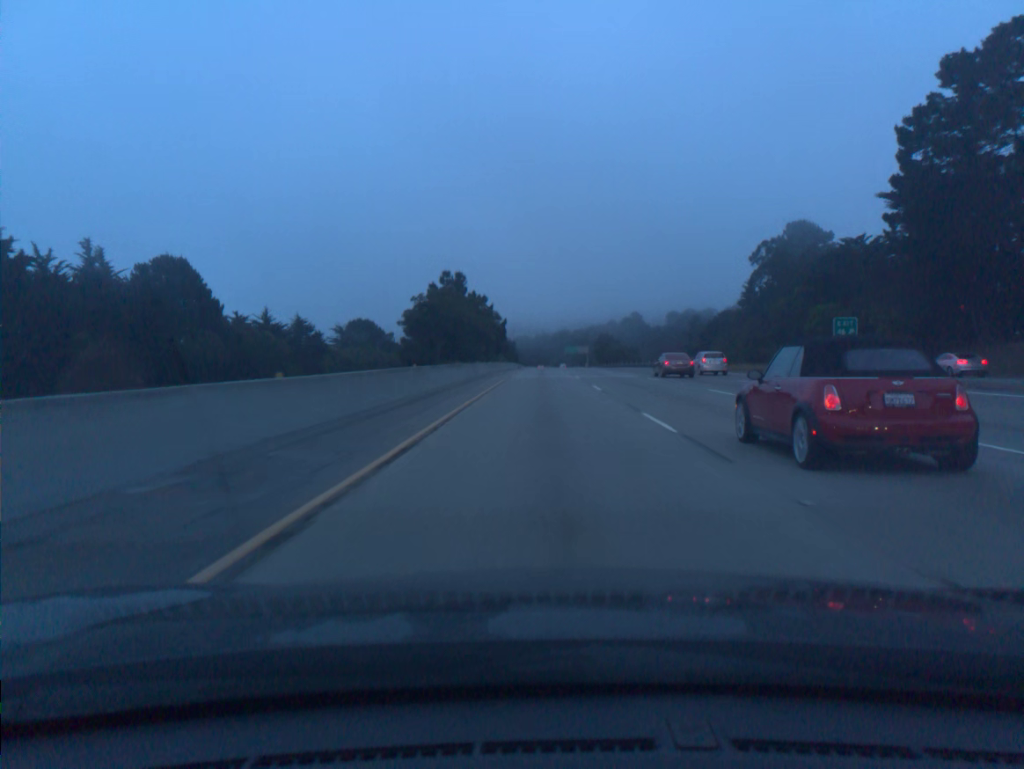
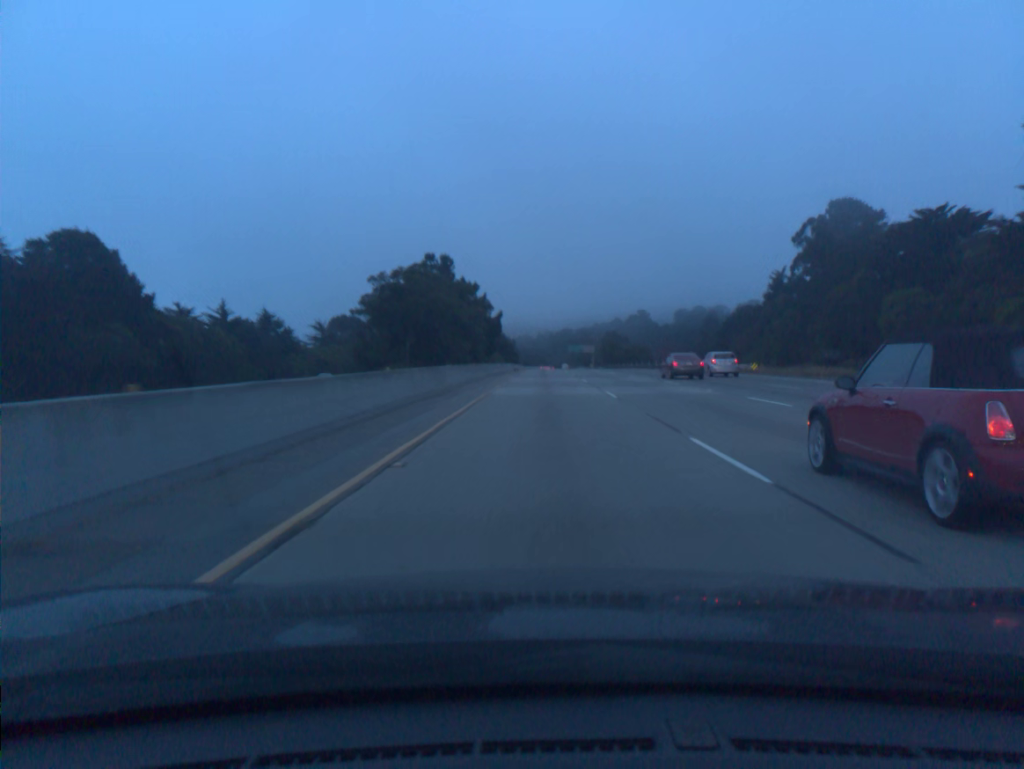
(0.0, +19.7) m; 0°
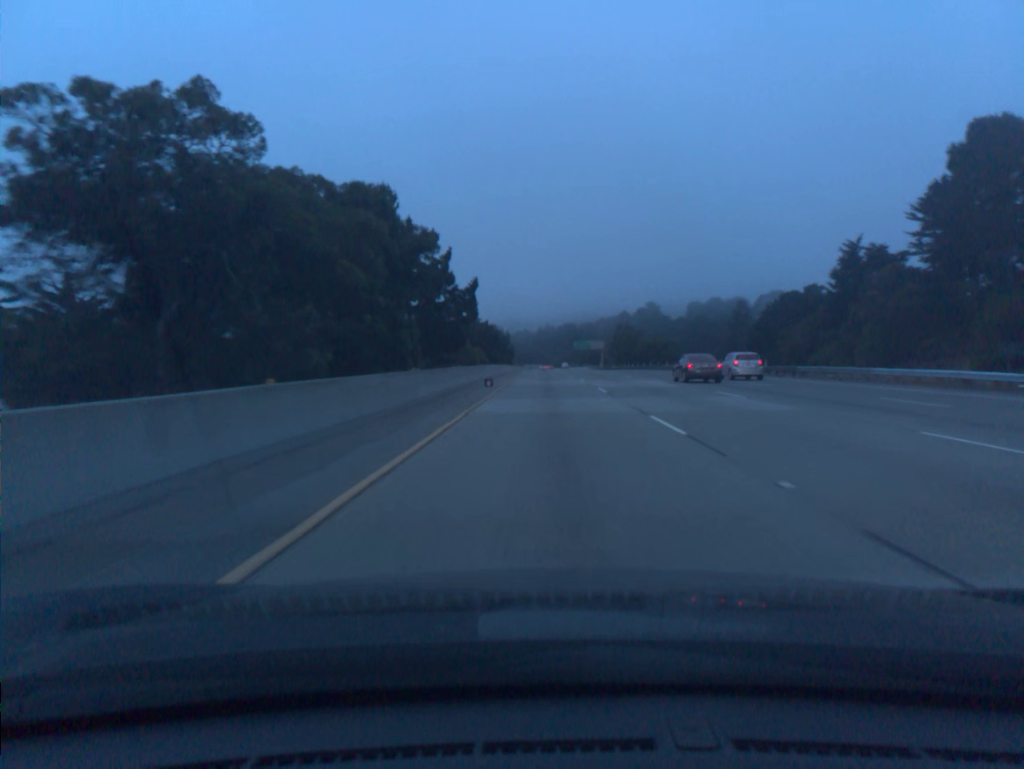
(0.0, +39.5) m; 0°
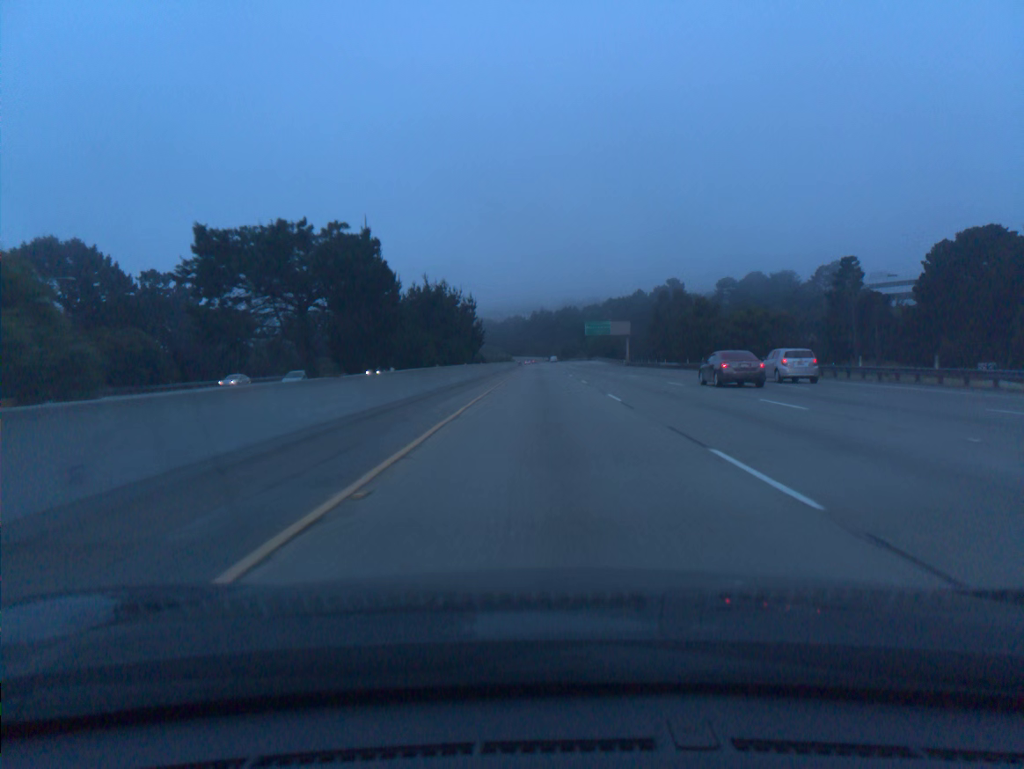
(+0.3, +79.0) m; 0°
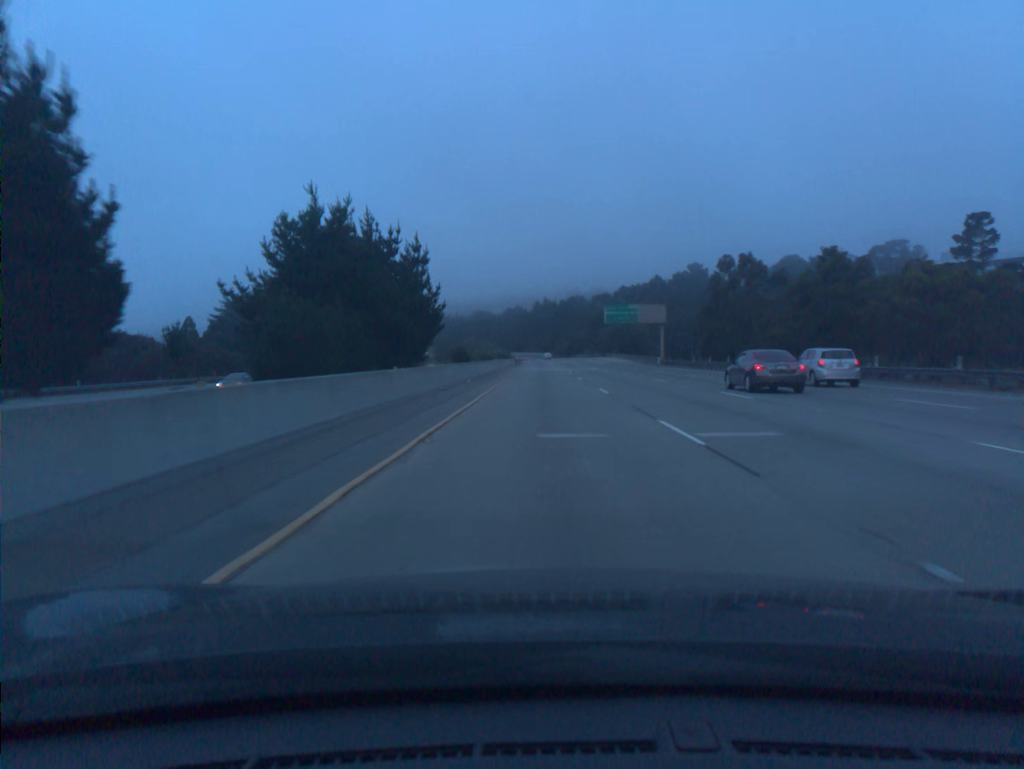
(-0.1, +39.6) m; 0°
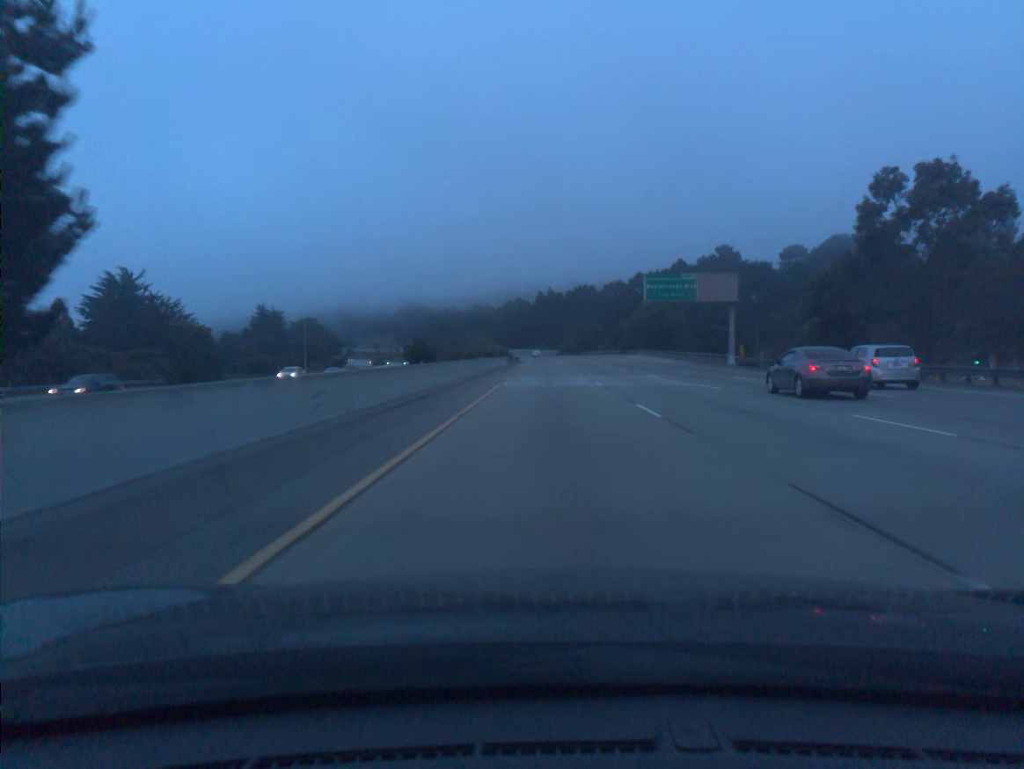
(-0.1, +39.6) m; 0°
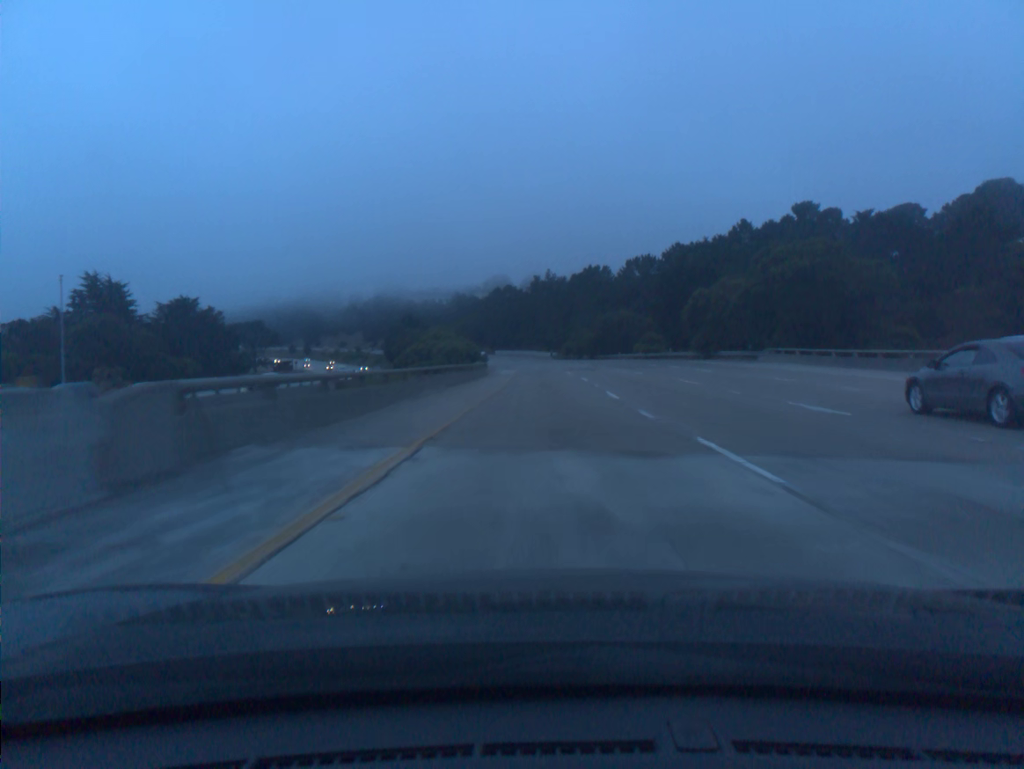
(+0.3, +79.1) m; 0°
